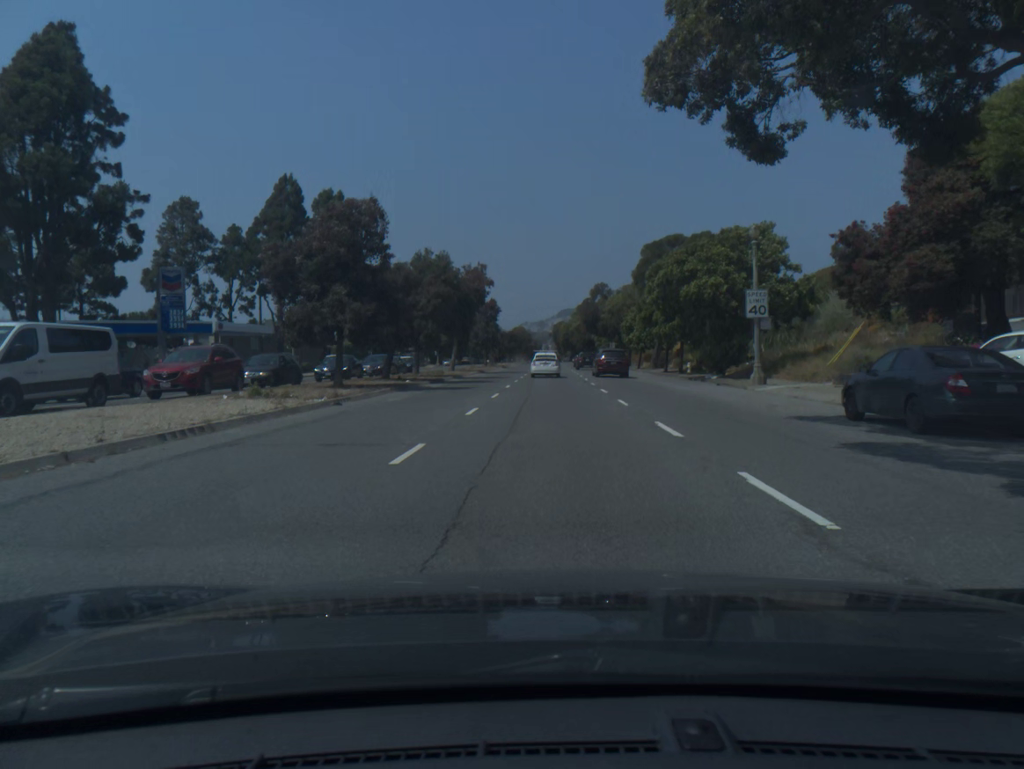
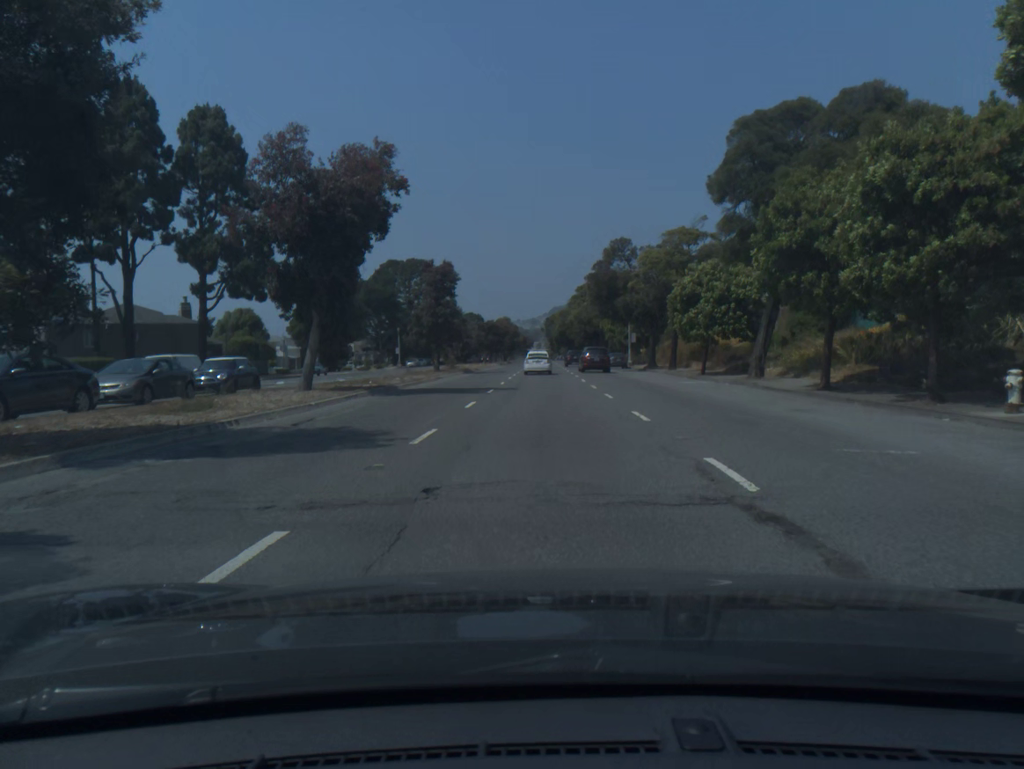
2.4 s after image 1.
(+0.4, +34.7) m; +1°
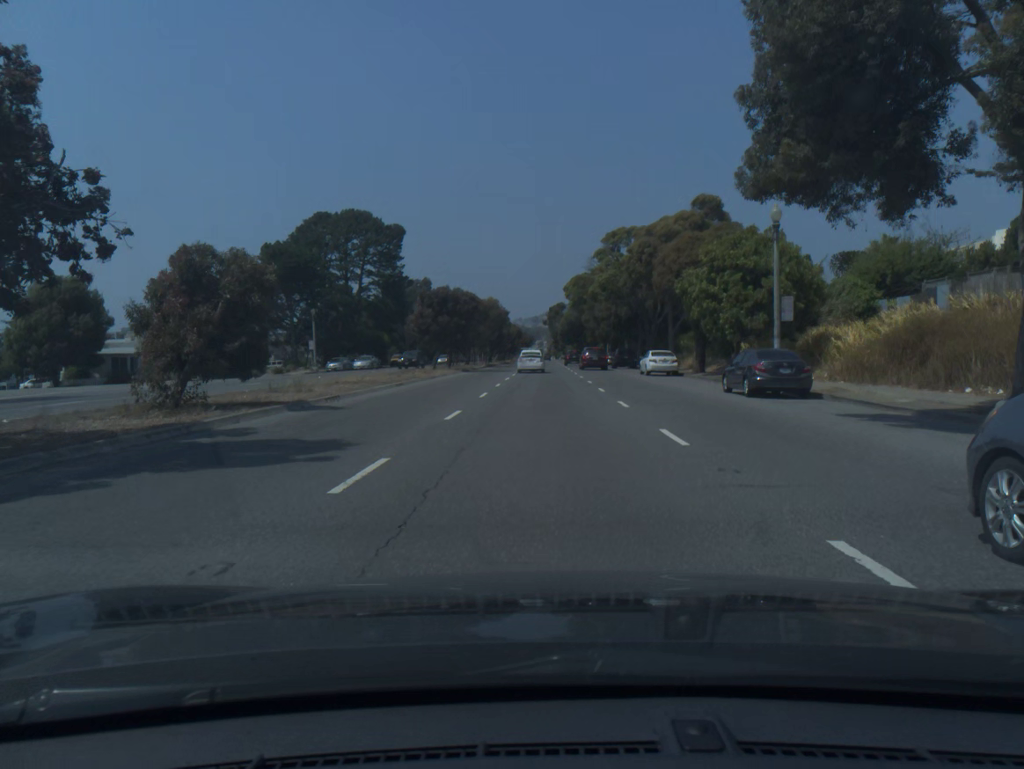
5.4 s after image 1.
(-0.1, +47.6) m; 0°
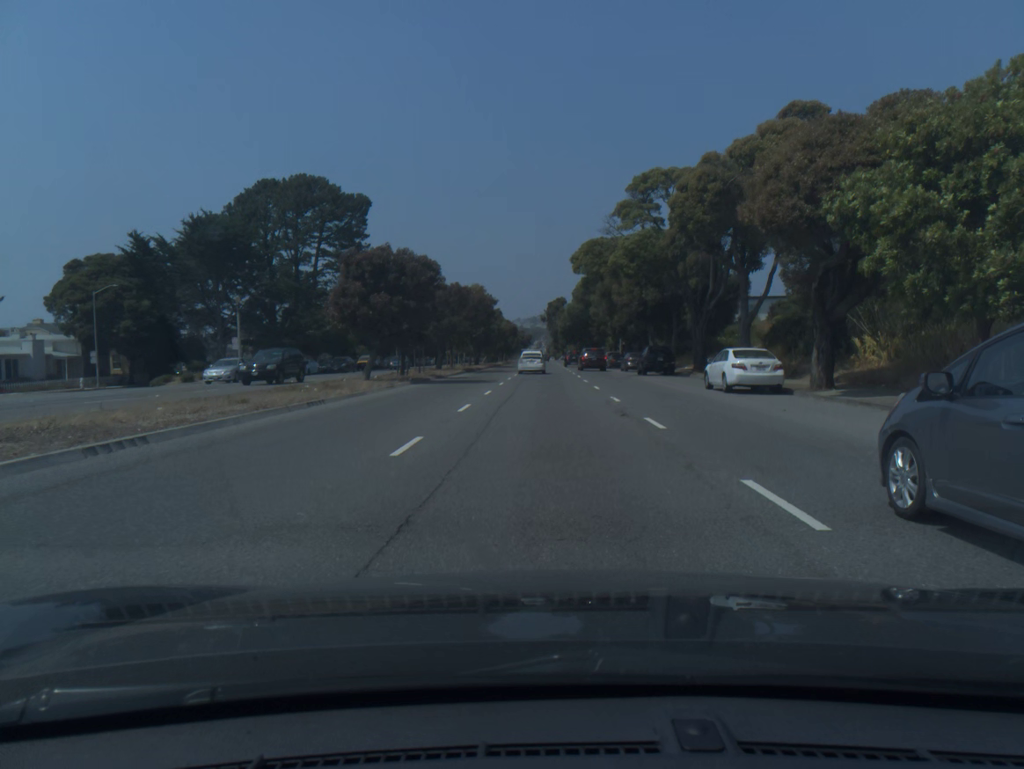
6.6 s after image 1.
(0.0, +19.8) m; 0°
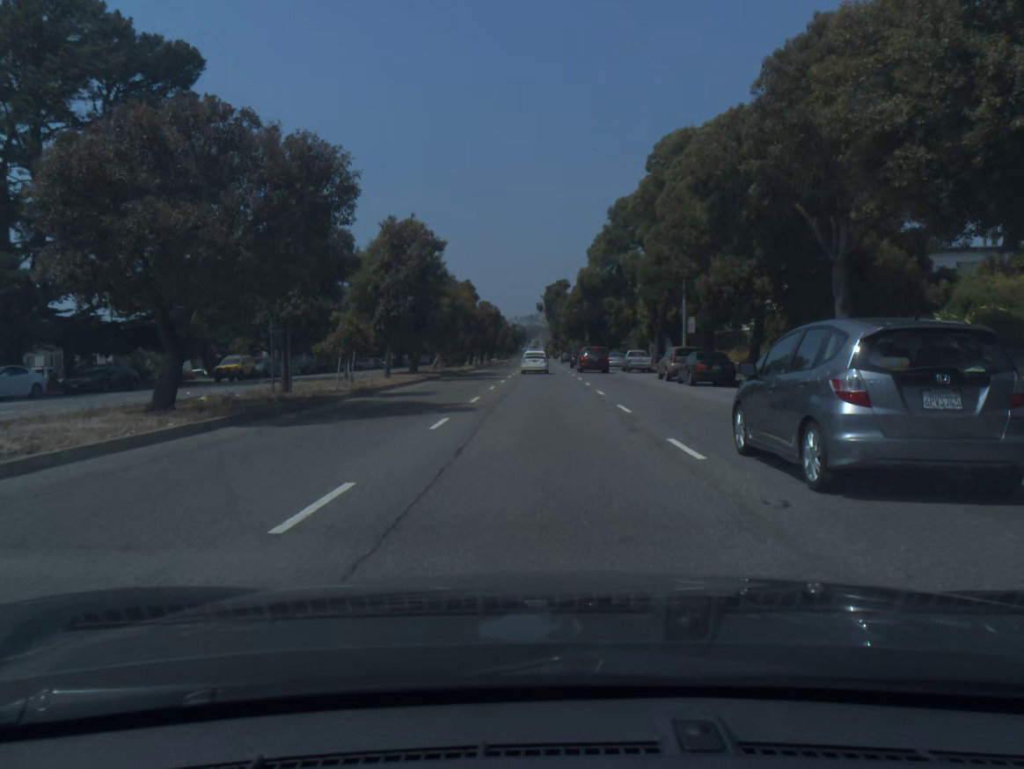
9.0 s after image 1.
(0.0, +40.7) m; 0°
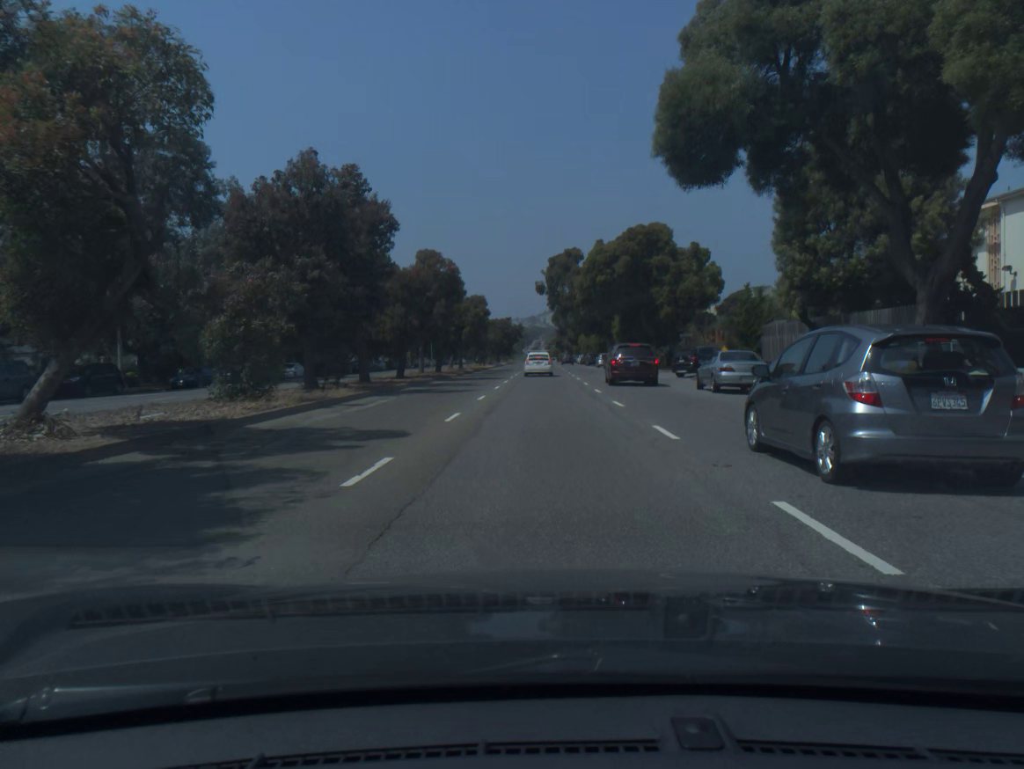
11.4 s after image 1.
(0.0, +41.7) m; 0°
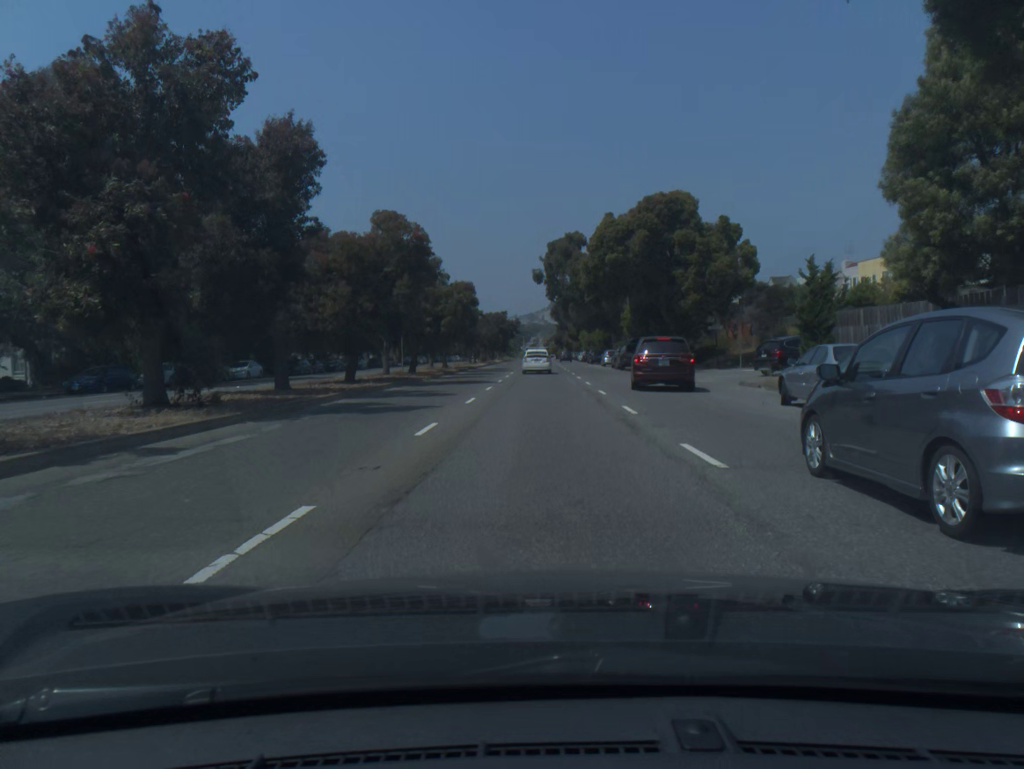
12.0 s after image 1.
(0.0, +10.5) m; 0°
